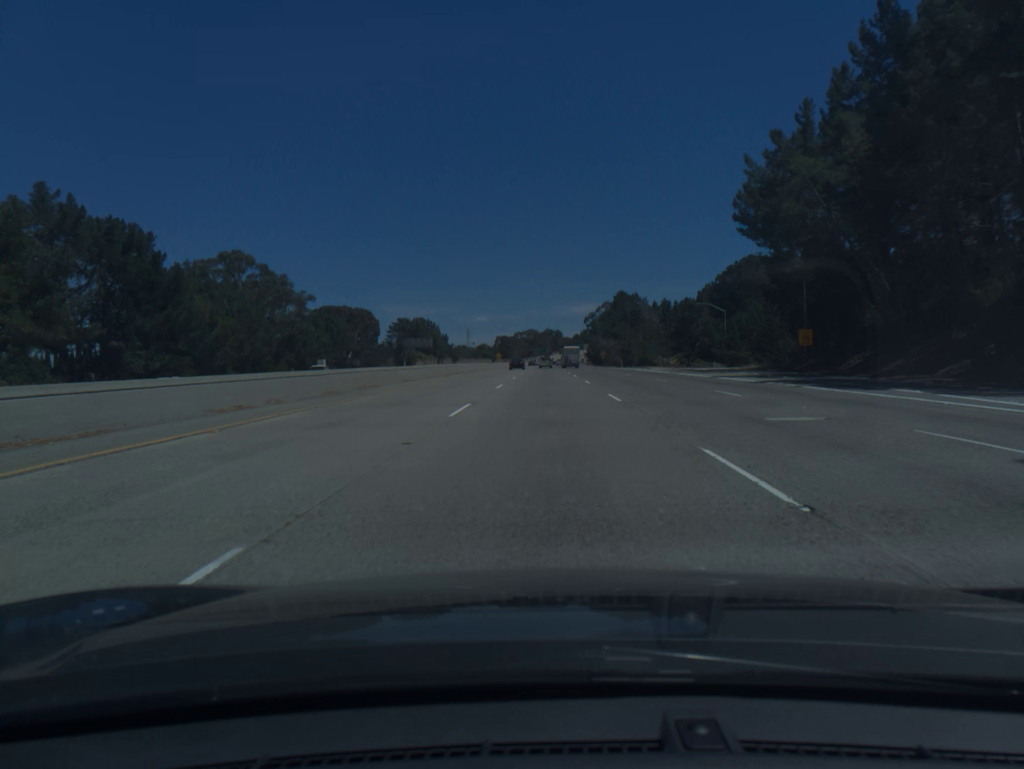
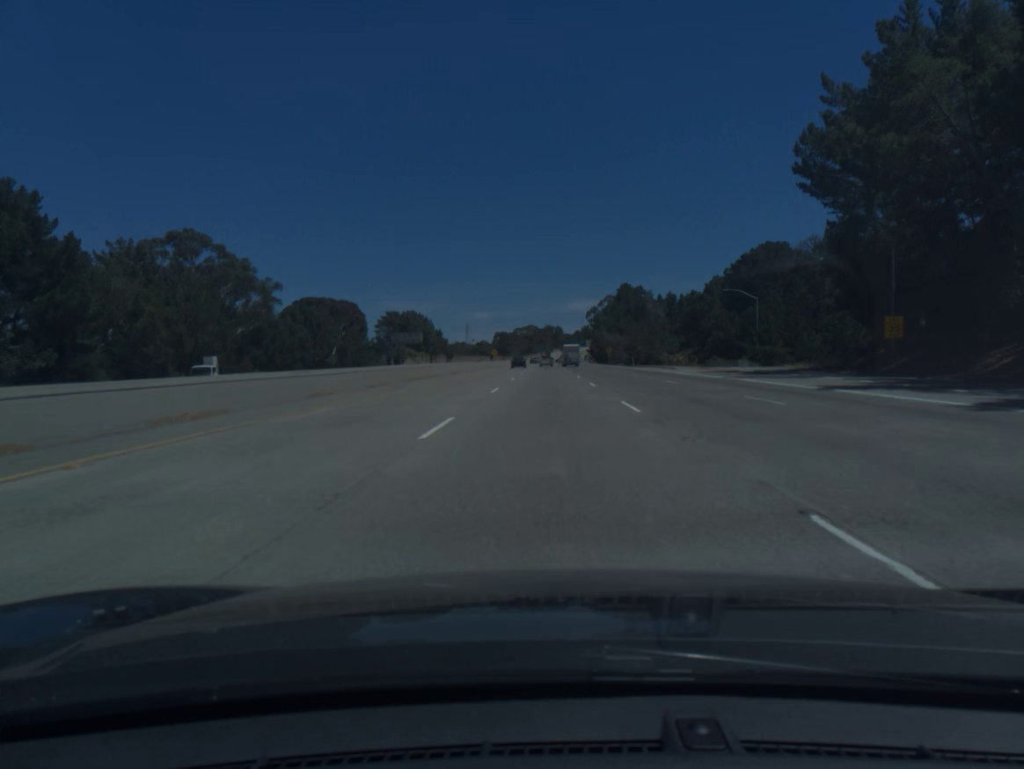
(0.0, +18.4) m; 0°
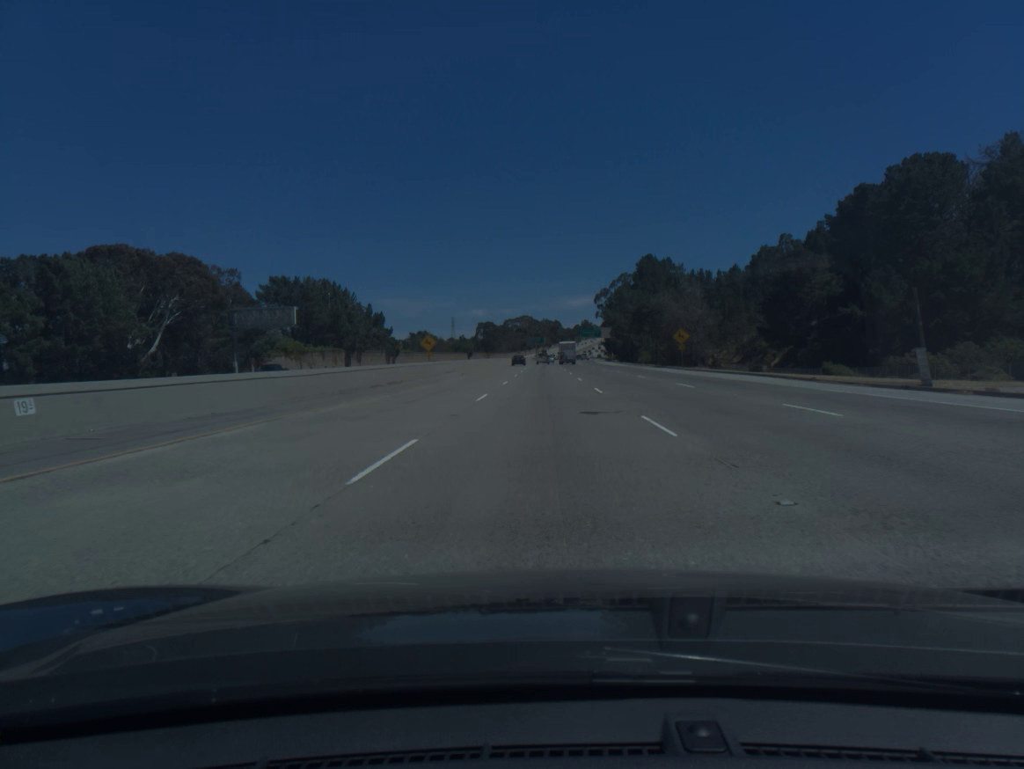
(+0.2, +92.5) m; 0°
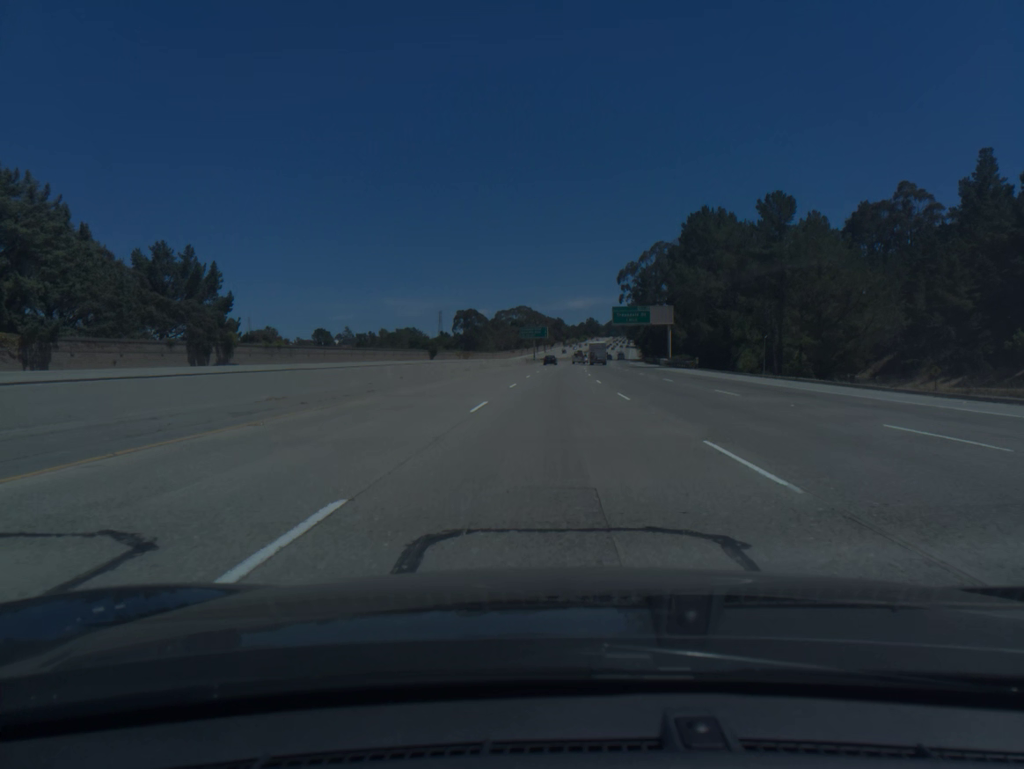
(-0.4, +92.1) m; 0°
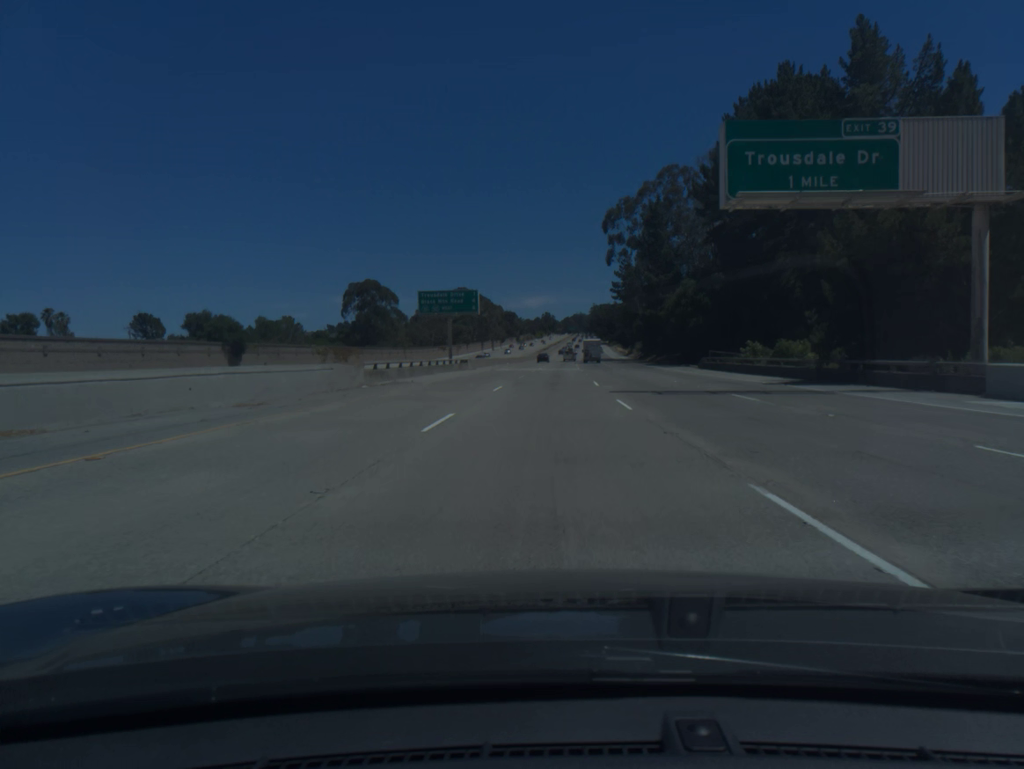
(+2.6, +91.6) m; +3°
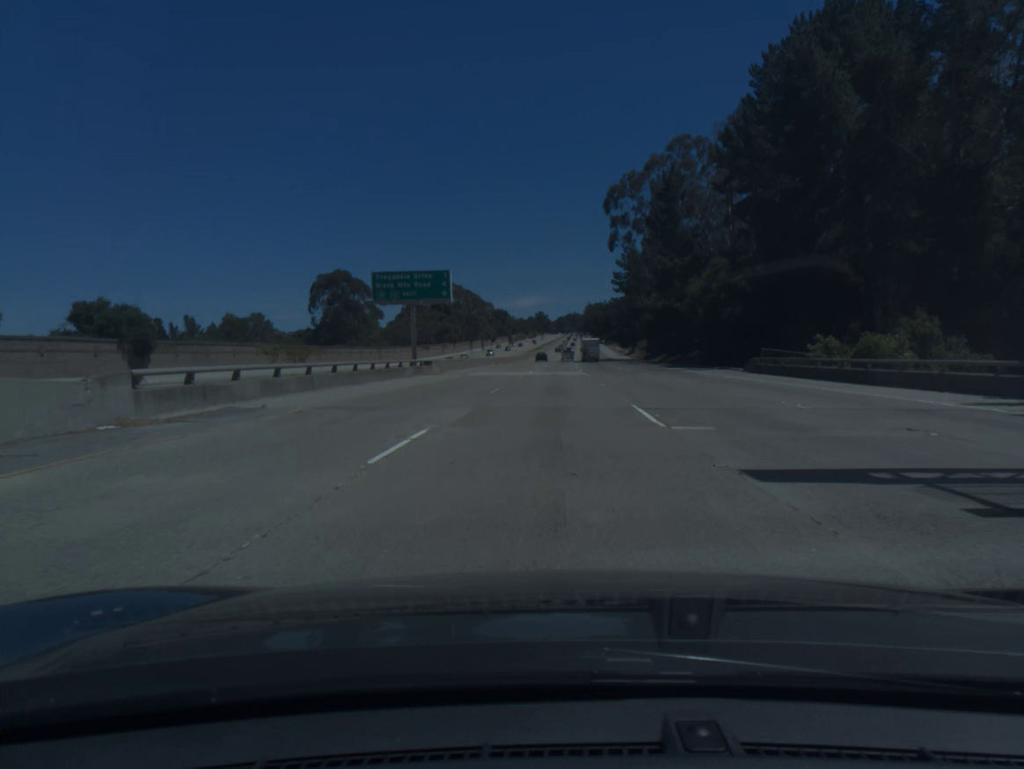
(+0.1, +18.3) m; 0°
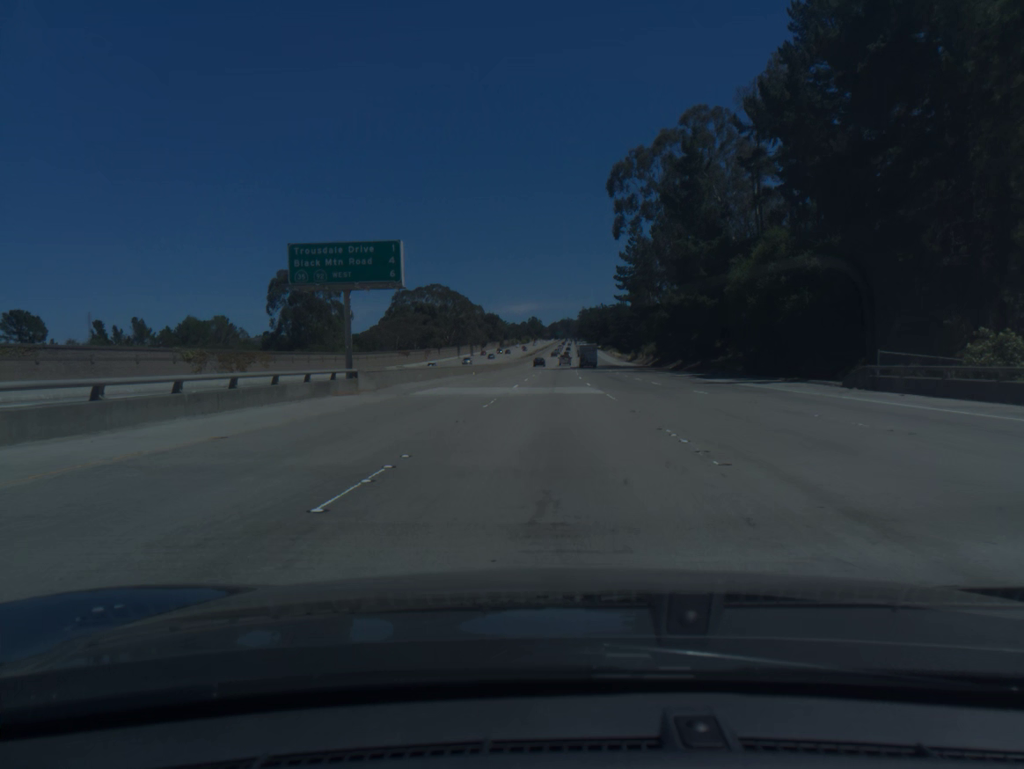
(+0.1, +18.4) m; +1°
